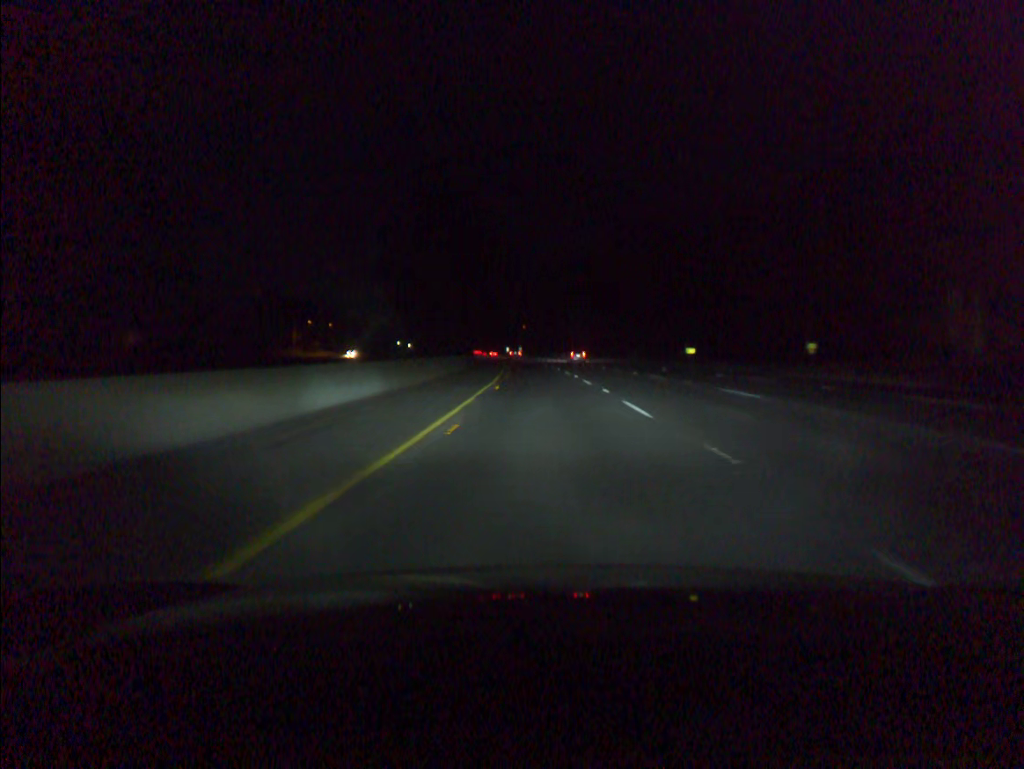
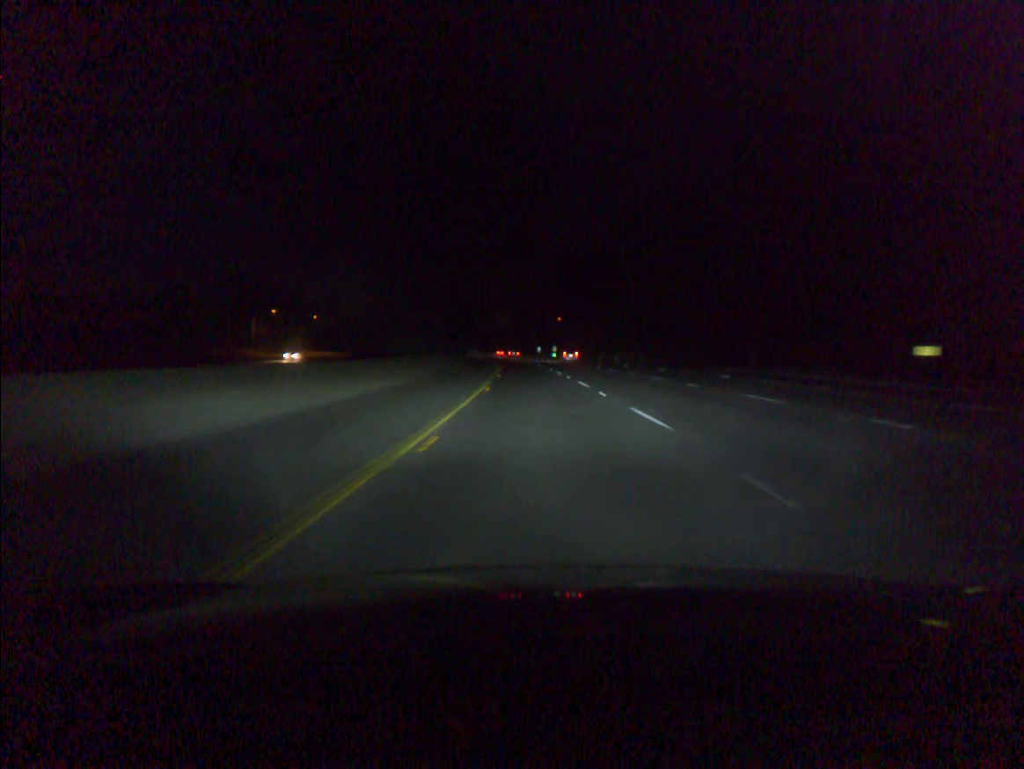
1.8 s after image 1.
(-1.2, +60.6) m; -2°
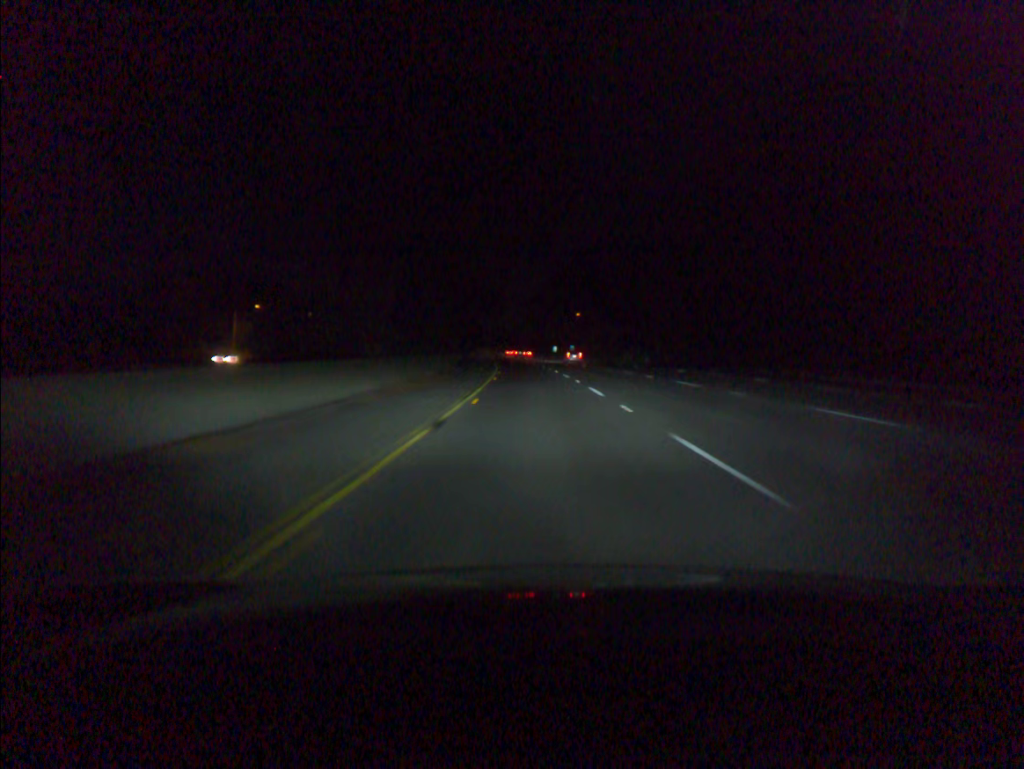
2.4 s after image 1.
(-0.2, +20.2) m; -1°
